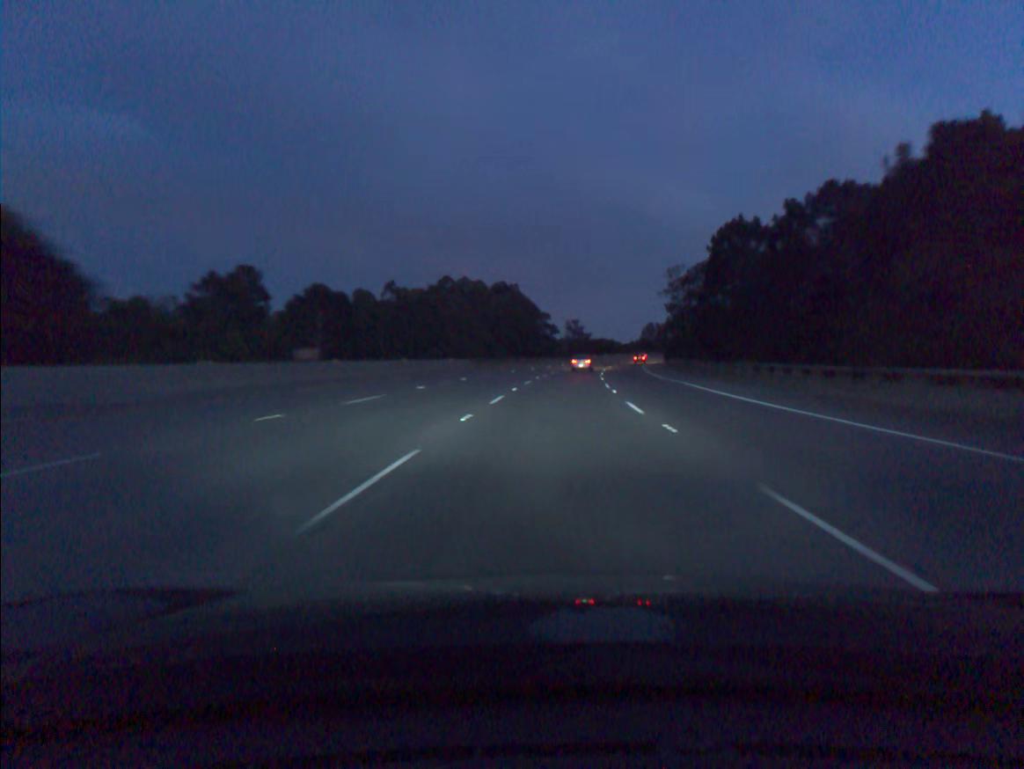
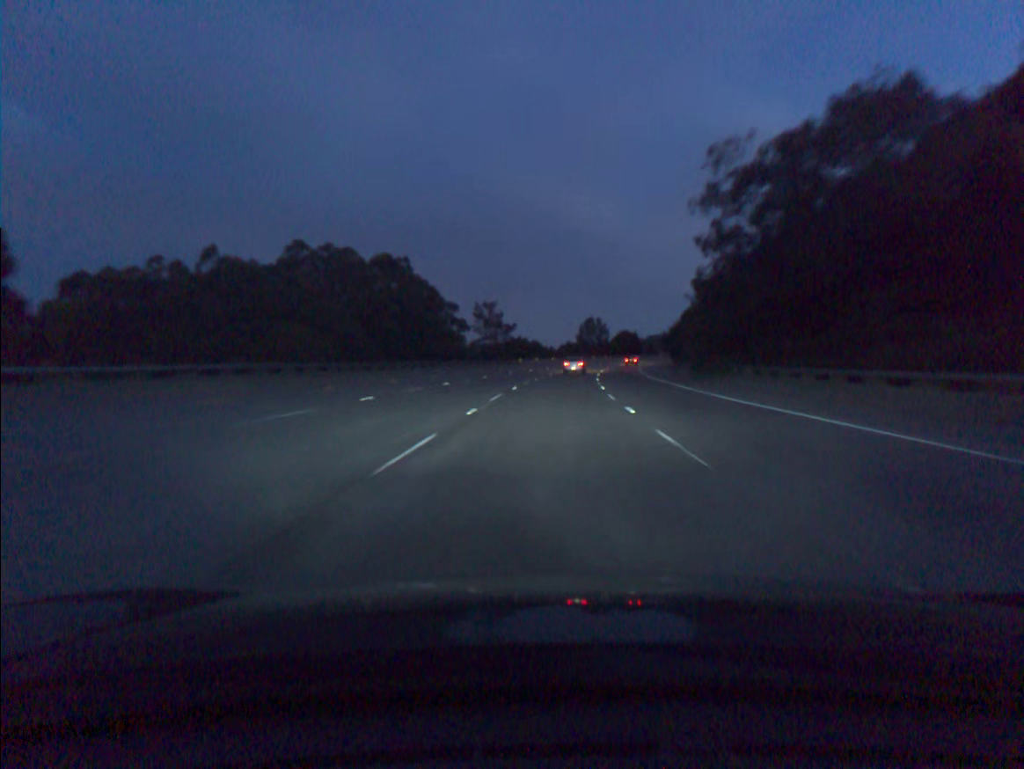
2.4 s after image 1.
(+3.7, +70.4) m; +6°
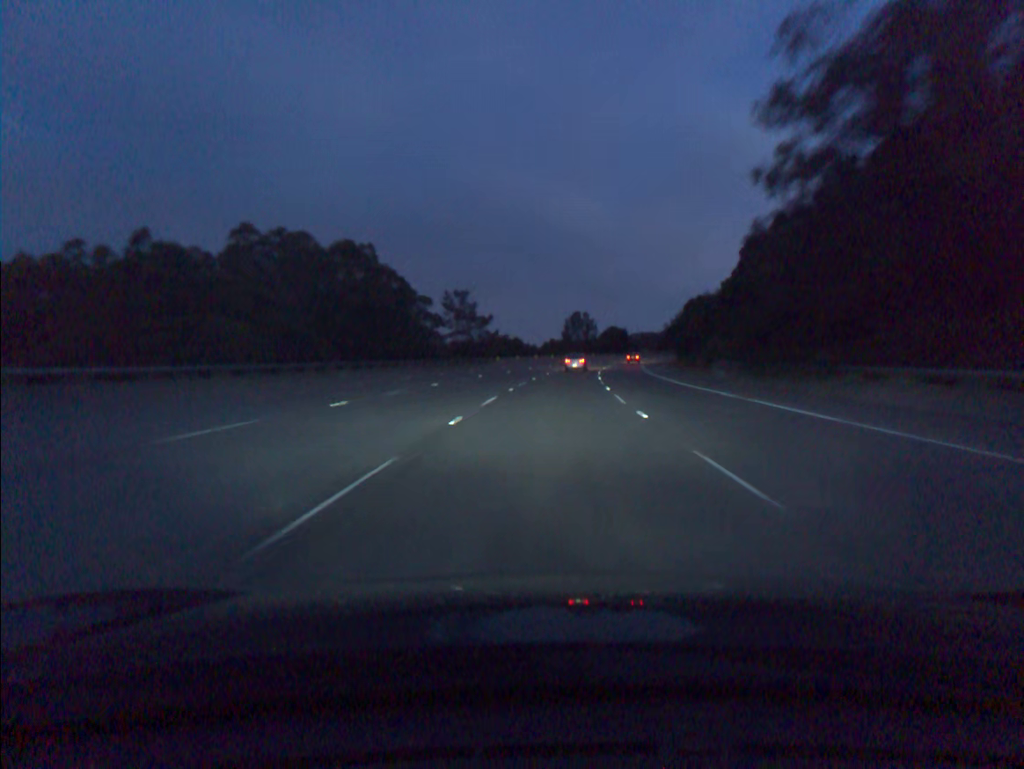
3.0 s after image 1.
(+0.2, +17.5) m; +1°
